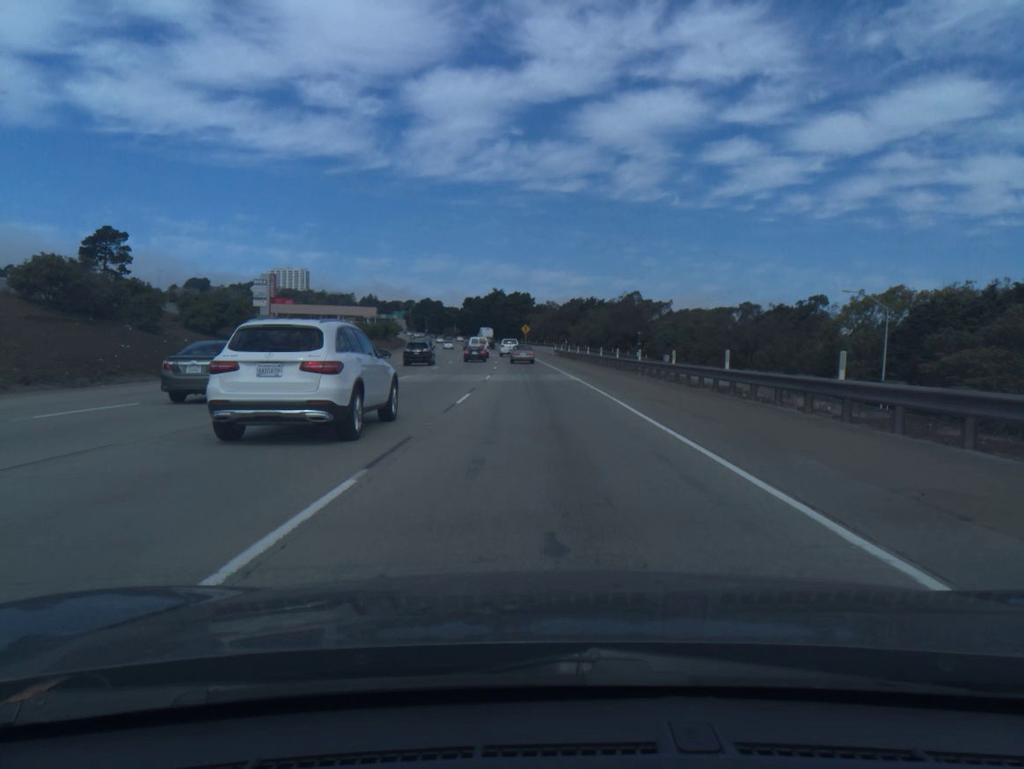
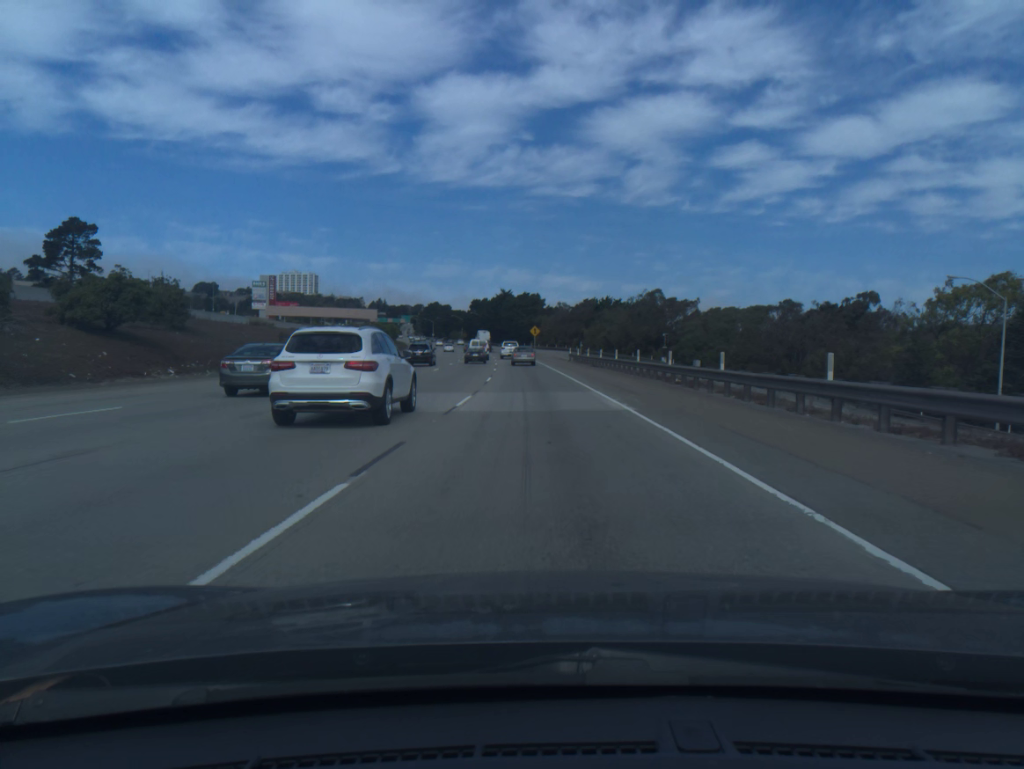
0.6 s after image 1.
(-0.1, +14.7) m; -1°
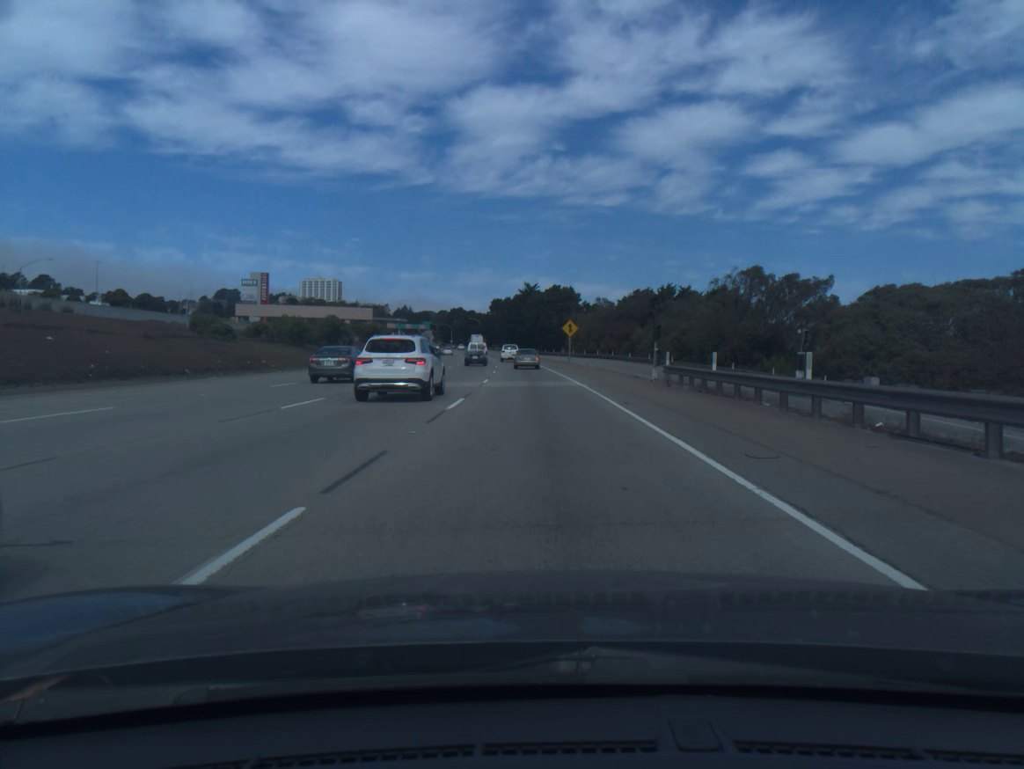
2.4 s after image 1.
(-0.8, +44.7) m; -2°
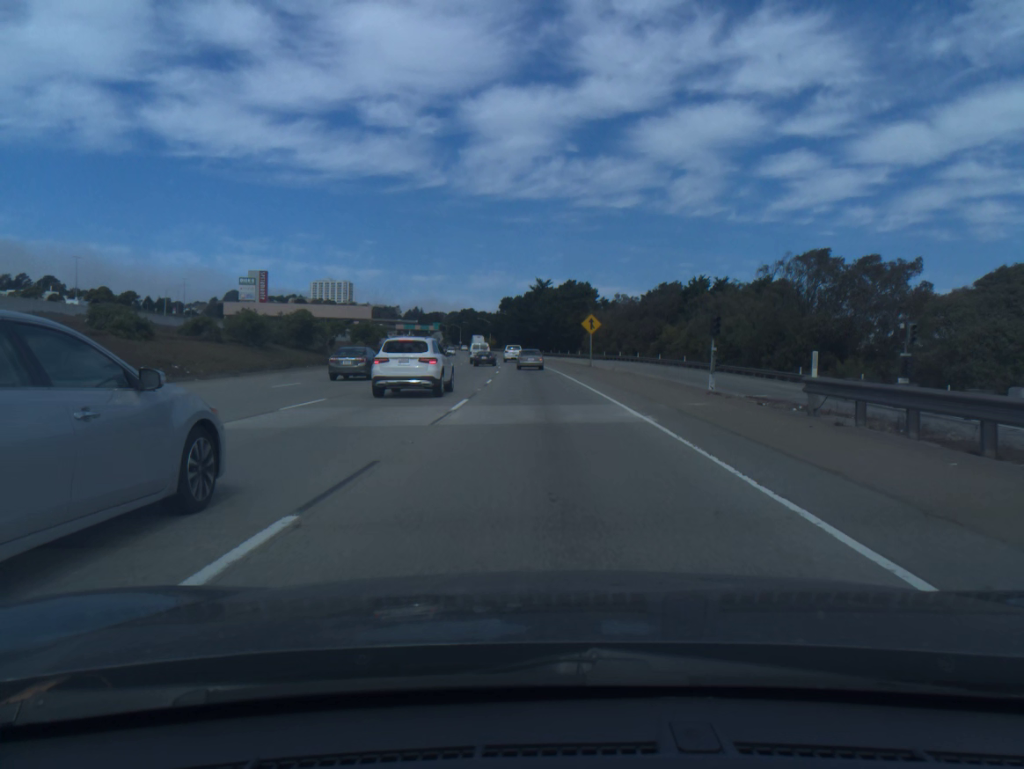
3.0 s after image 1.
(-0.1, +14.9) m; -1°
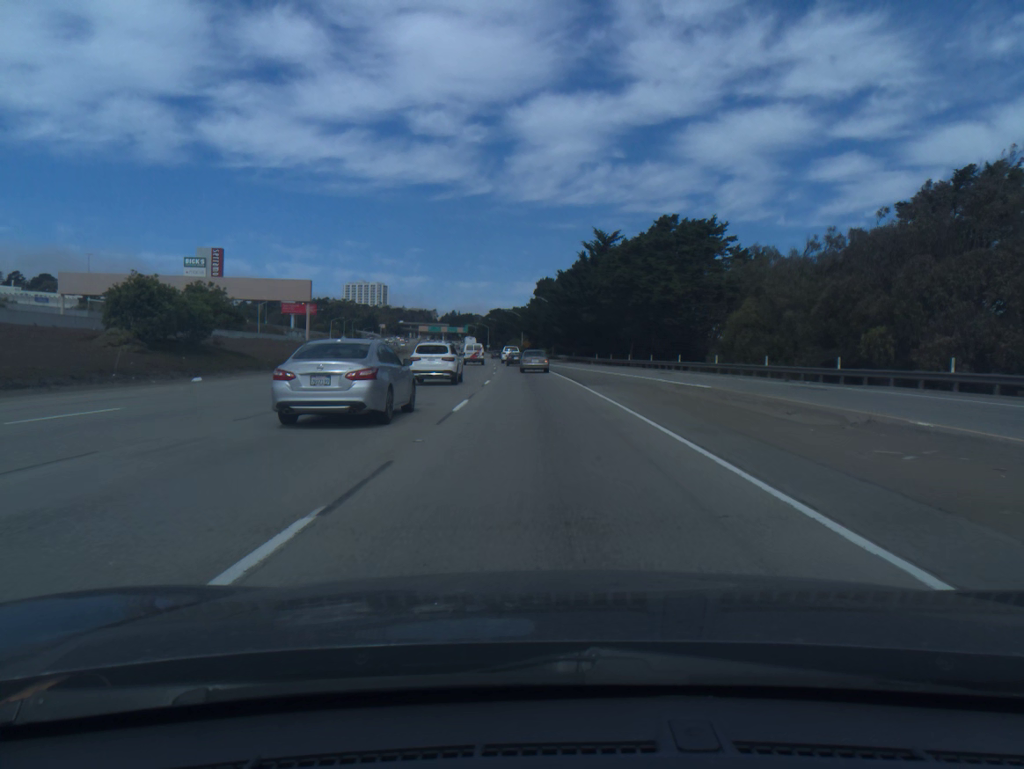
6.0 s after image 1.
(-2.1, +73.2) m; -3°
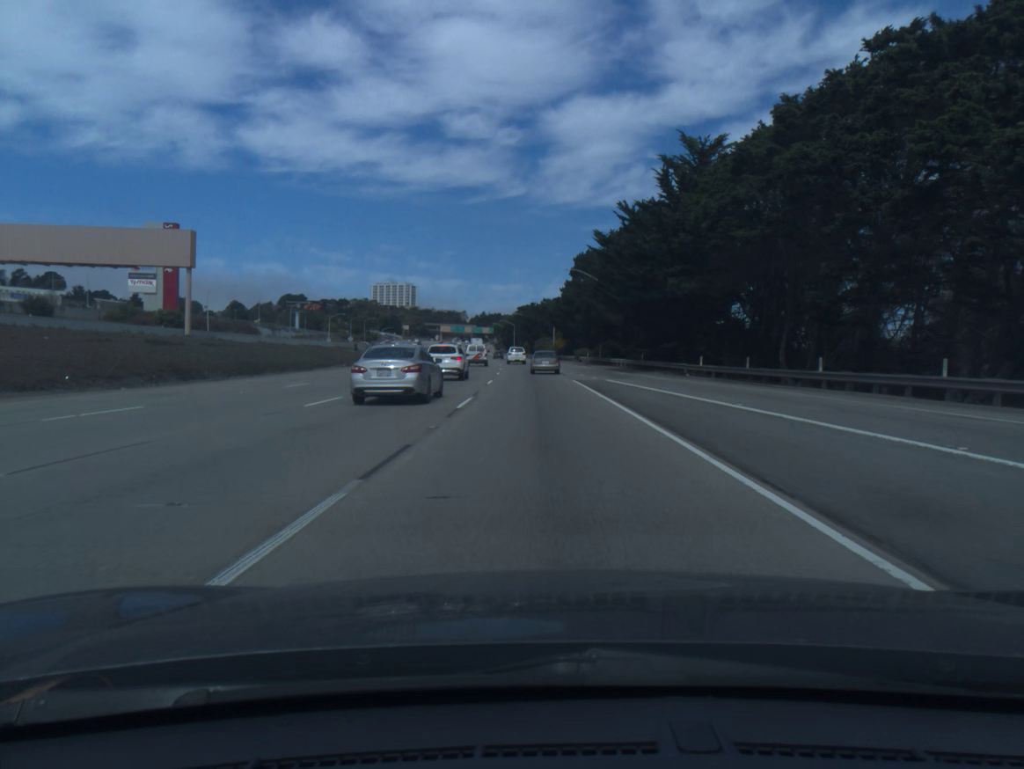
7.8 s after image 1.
(-0.8, +42.8) m; -2°
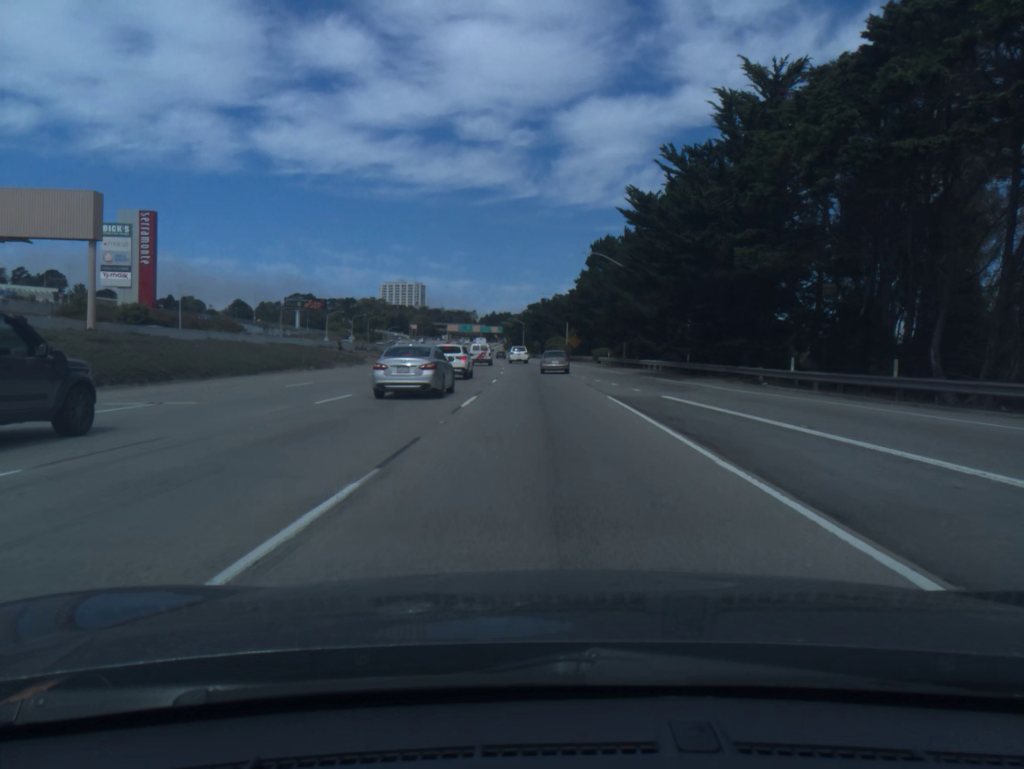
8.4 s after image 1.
(-0.1, +14.1) m; -1°
